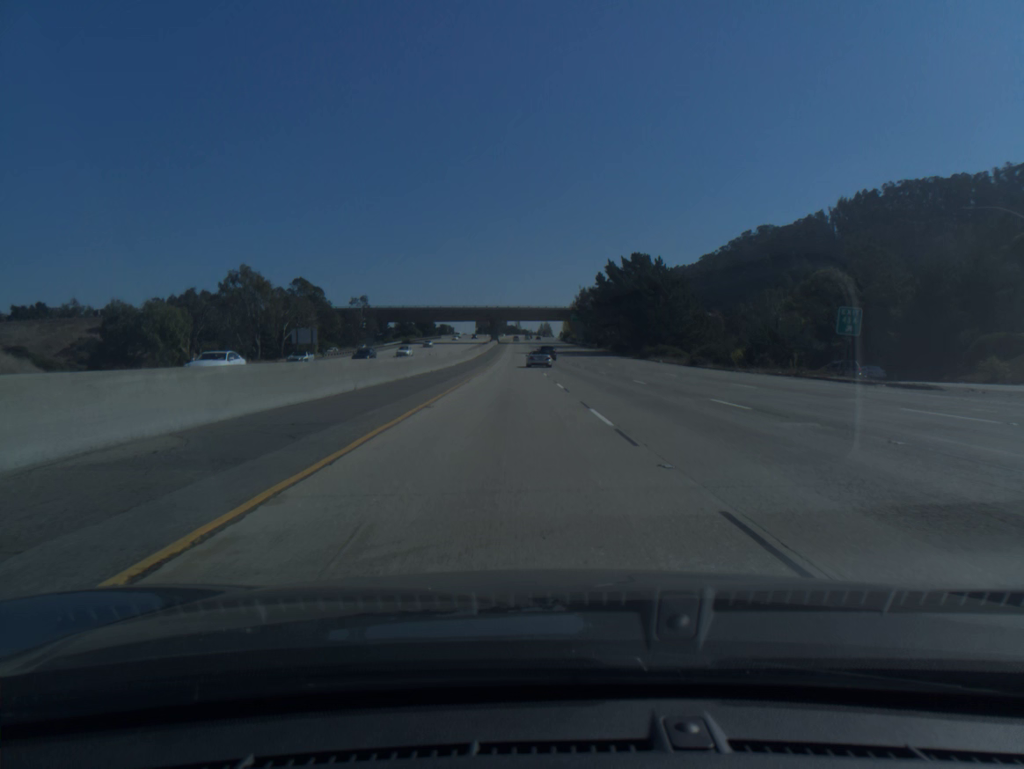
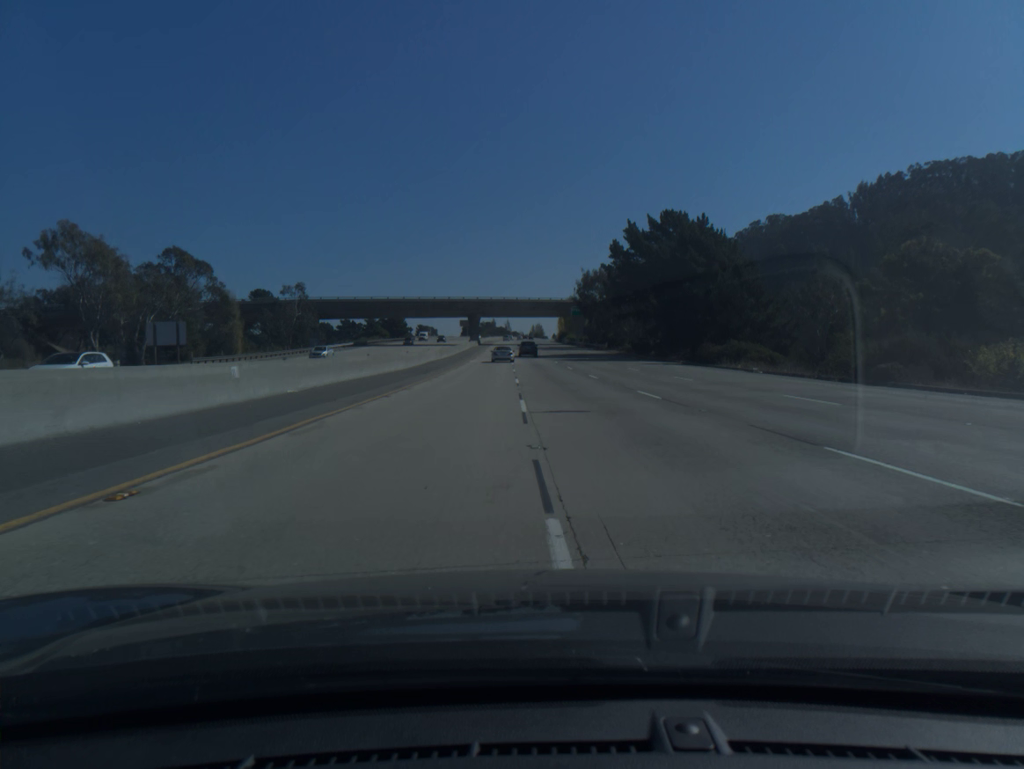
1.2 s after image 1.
(+0.3, +40.2) m; +1°
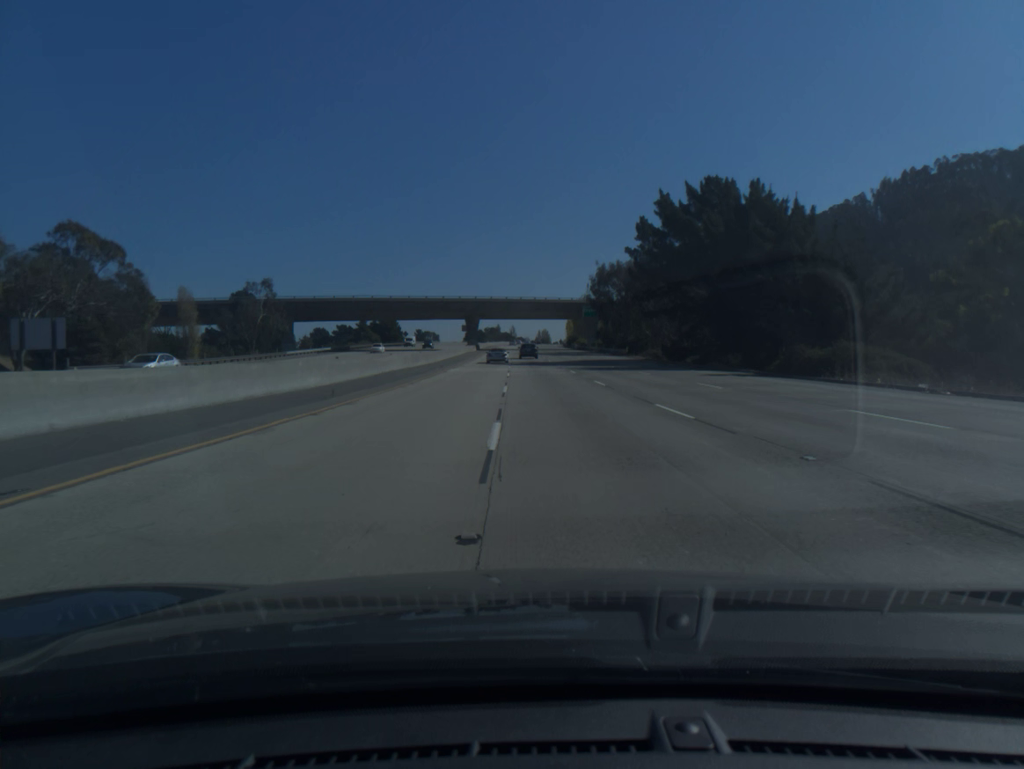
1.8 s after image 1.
(-0.1, +20.1) m; 0°
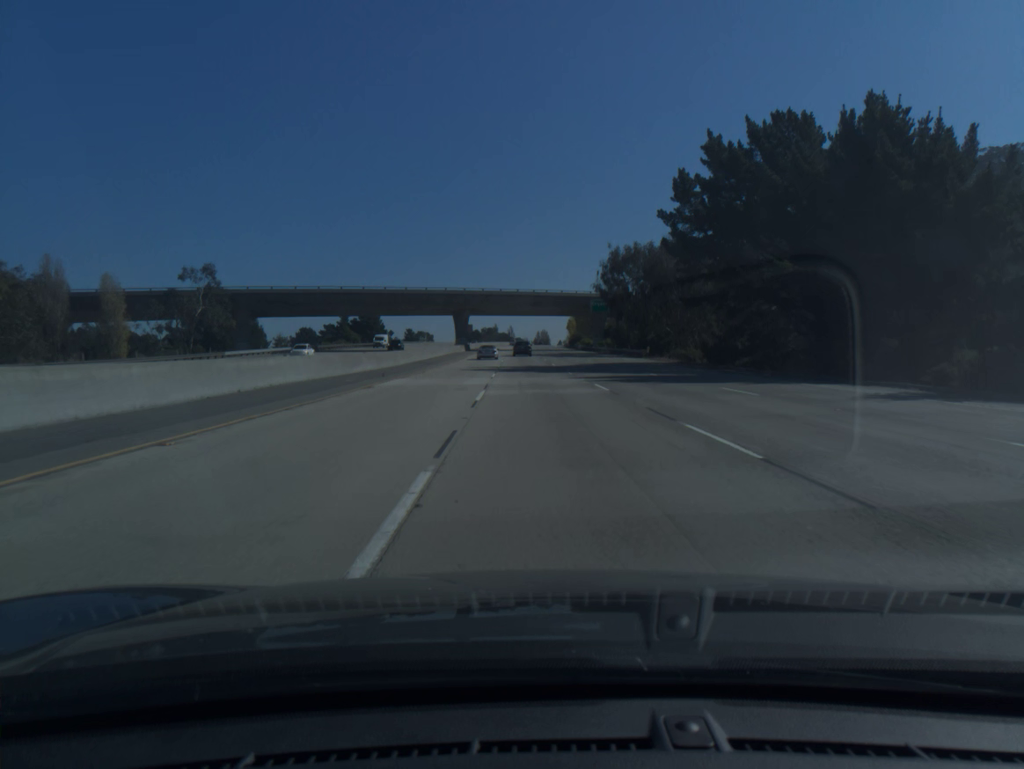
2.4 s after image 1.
(0.0, +20.1) m; 0°
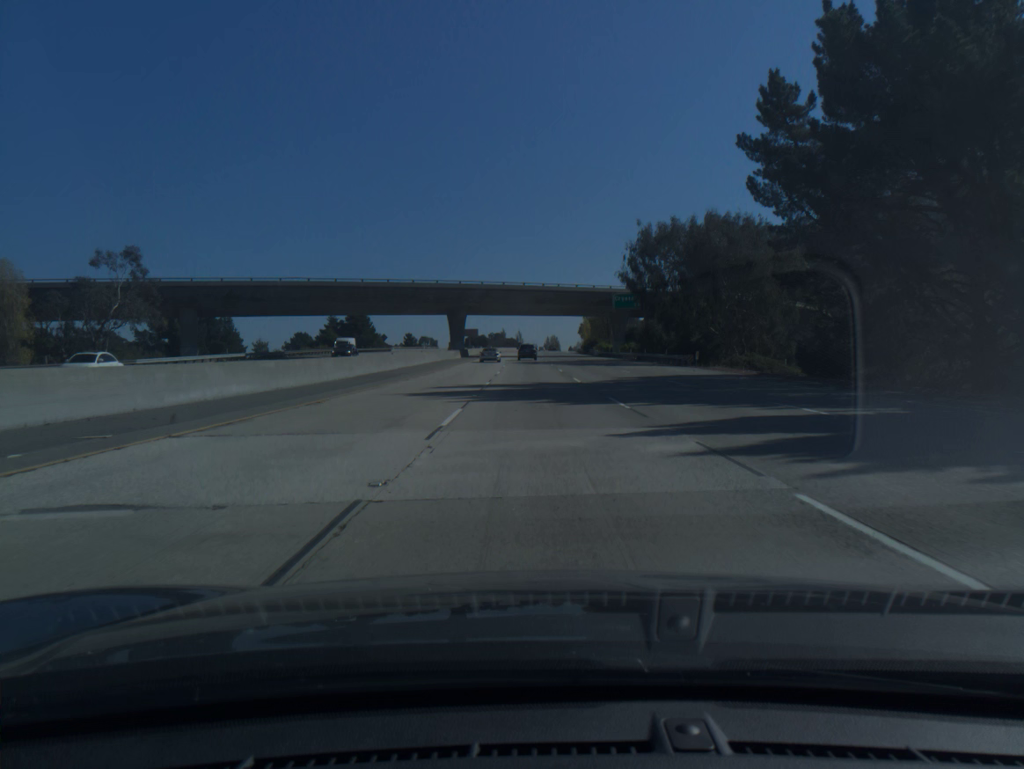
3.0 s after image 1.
(-0.1, +20.0) m; -1°
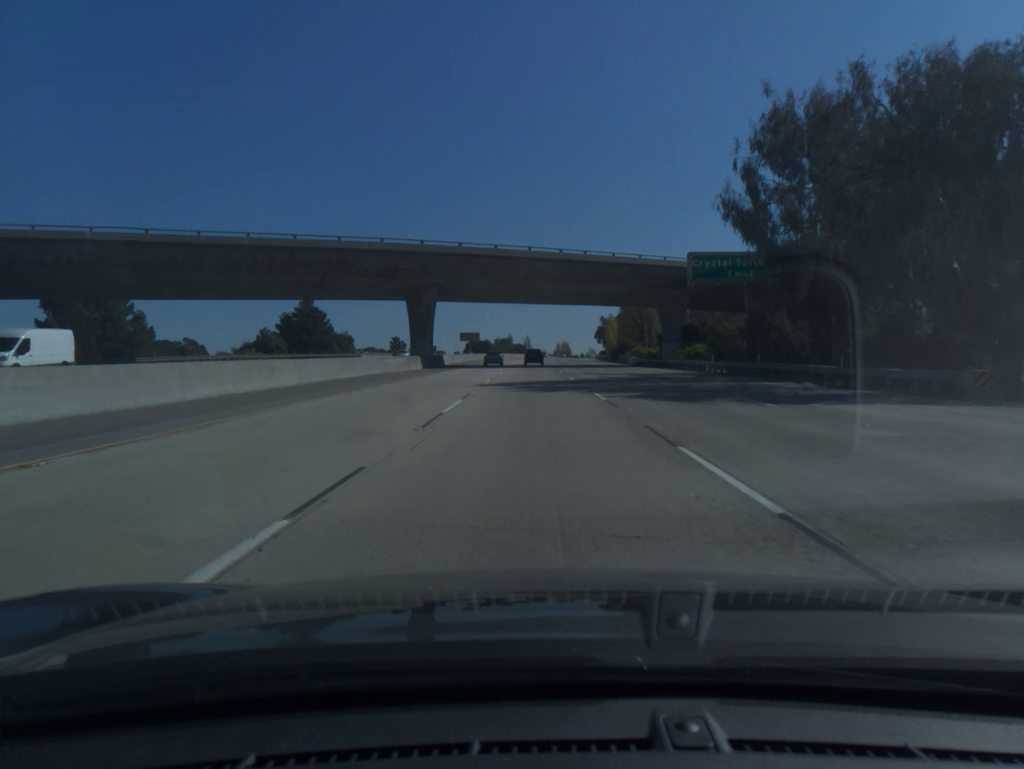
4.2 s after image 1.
(-0.3, +39.9) m; -1°
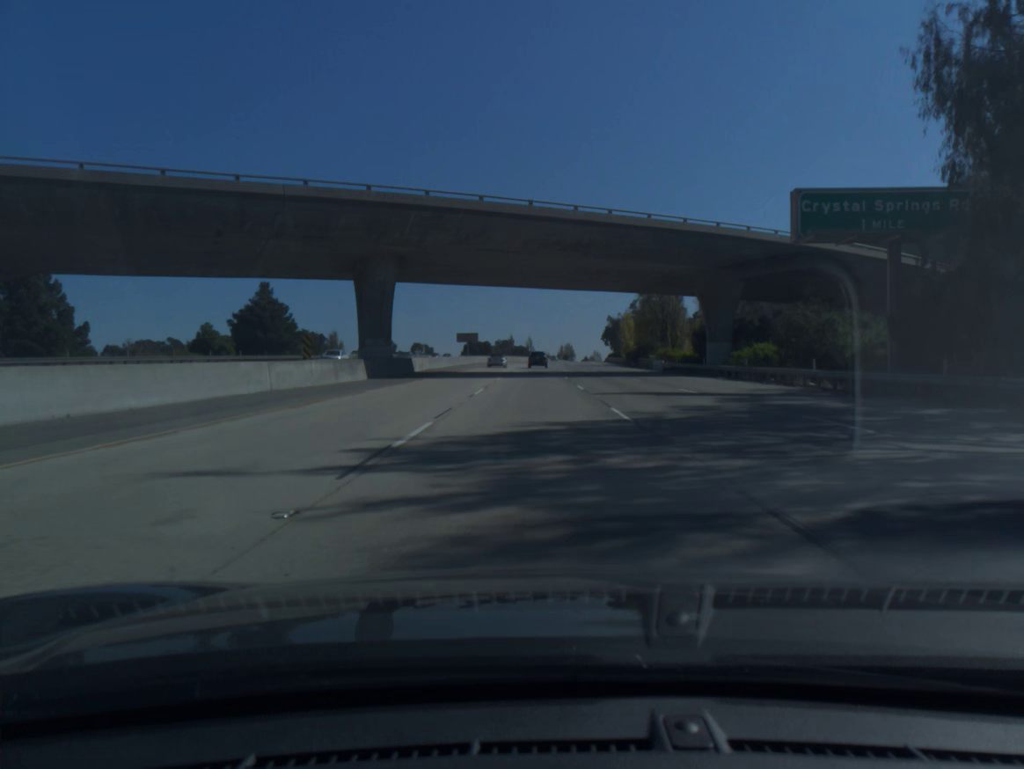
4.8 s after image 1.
(0.0, +19.9) m; 0°
